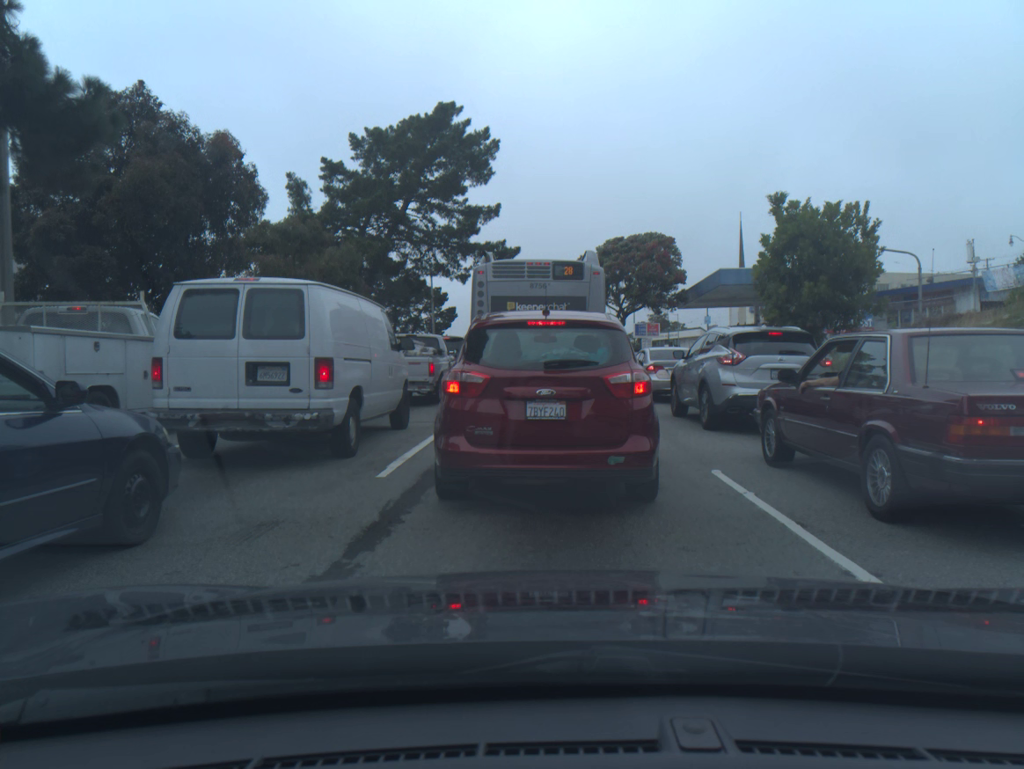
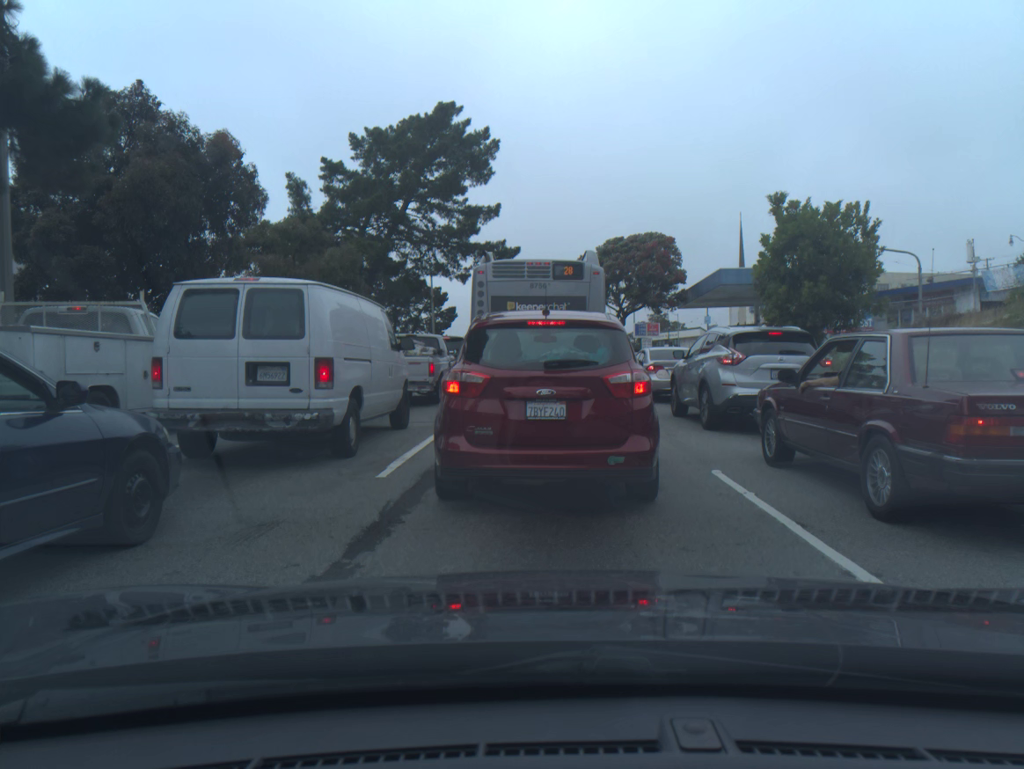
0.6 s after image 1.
(0.0, 0.0) m; 0°
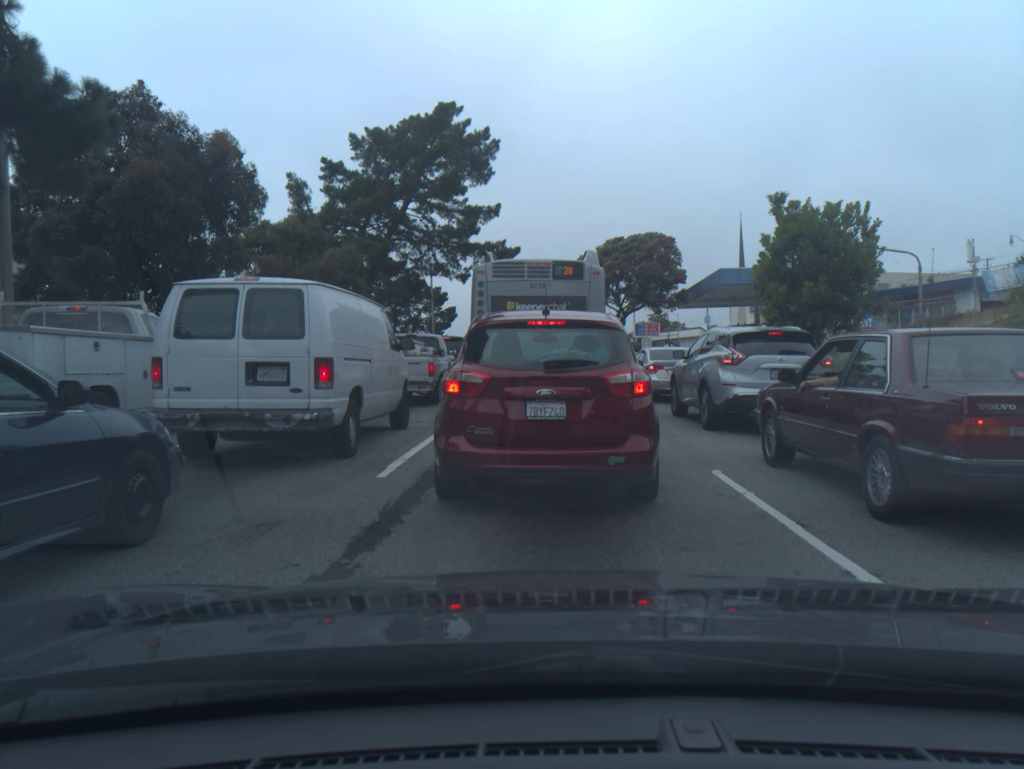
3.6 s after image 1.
(0.0, 0.0) m; 0°
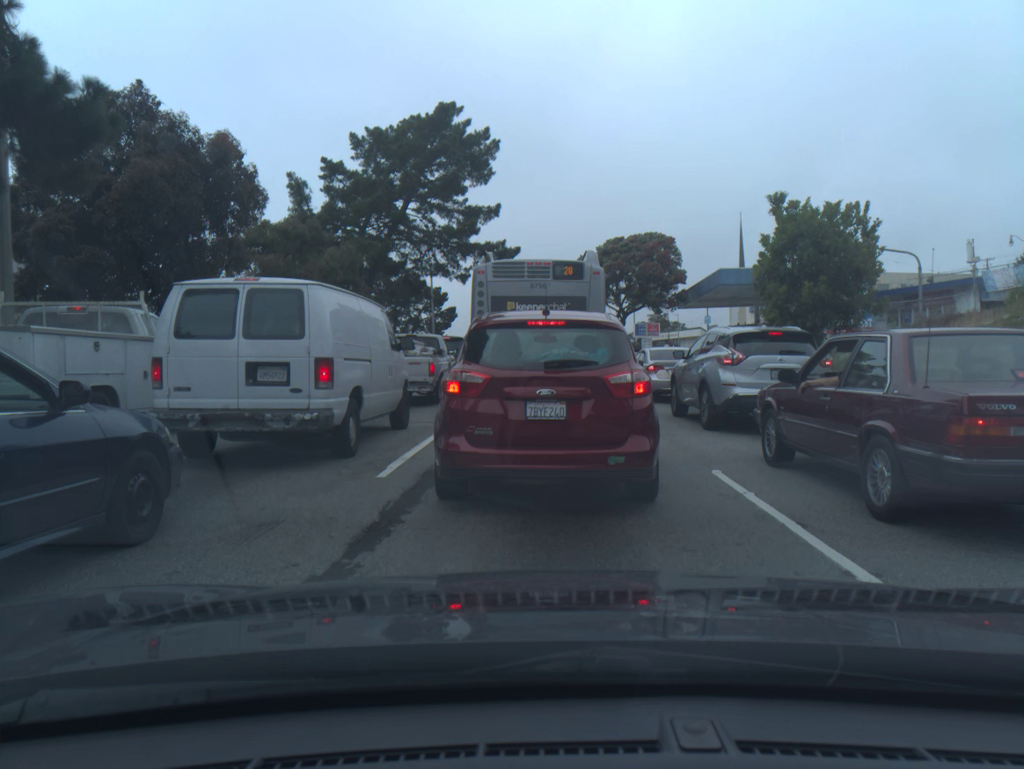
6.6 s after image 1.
(0.0, 0.0) m; 0°
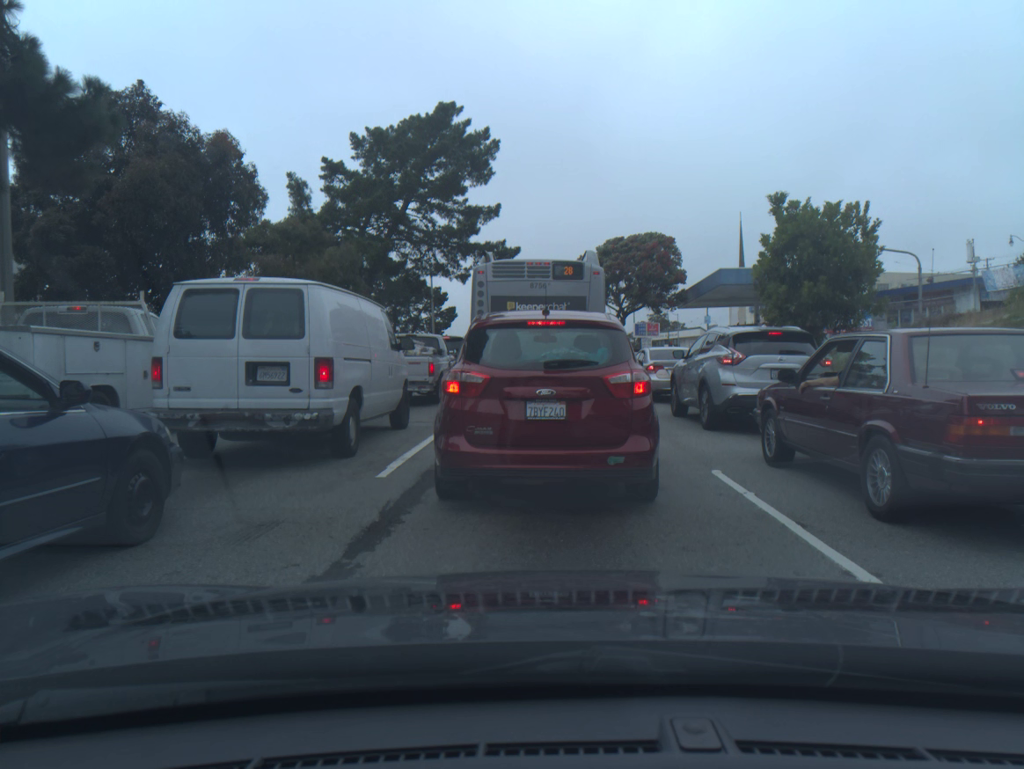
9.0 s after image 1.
(0.0, 0.0) m; 0°
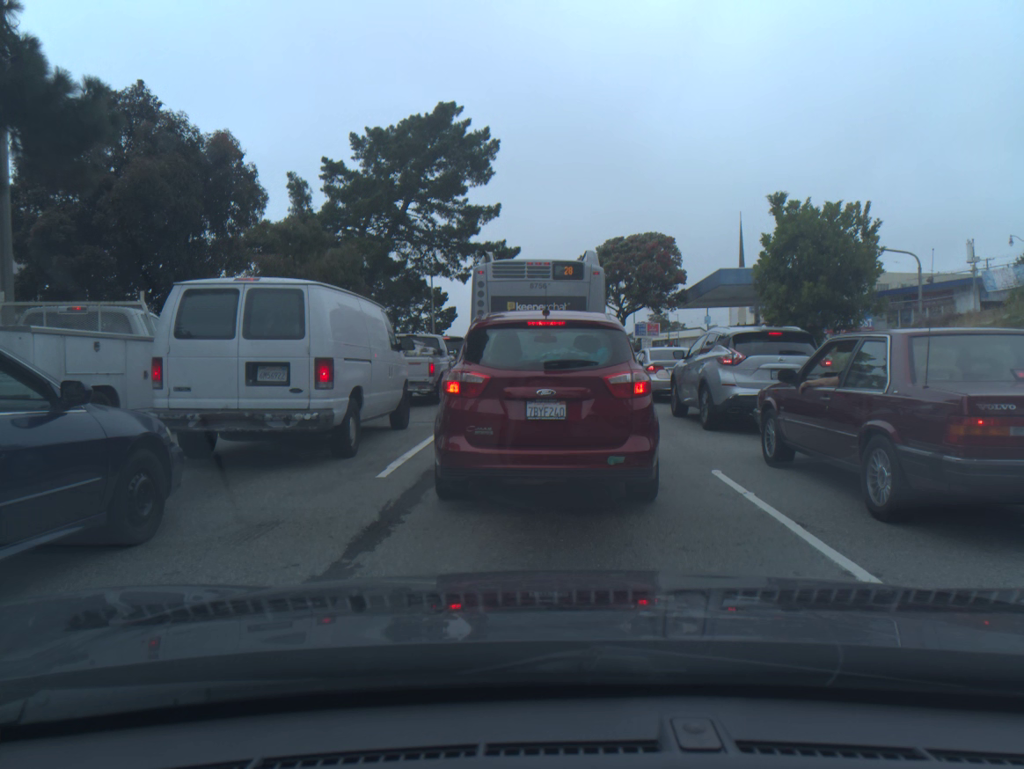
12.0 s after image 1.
(0.0, 0.0) m; 0°
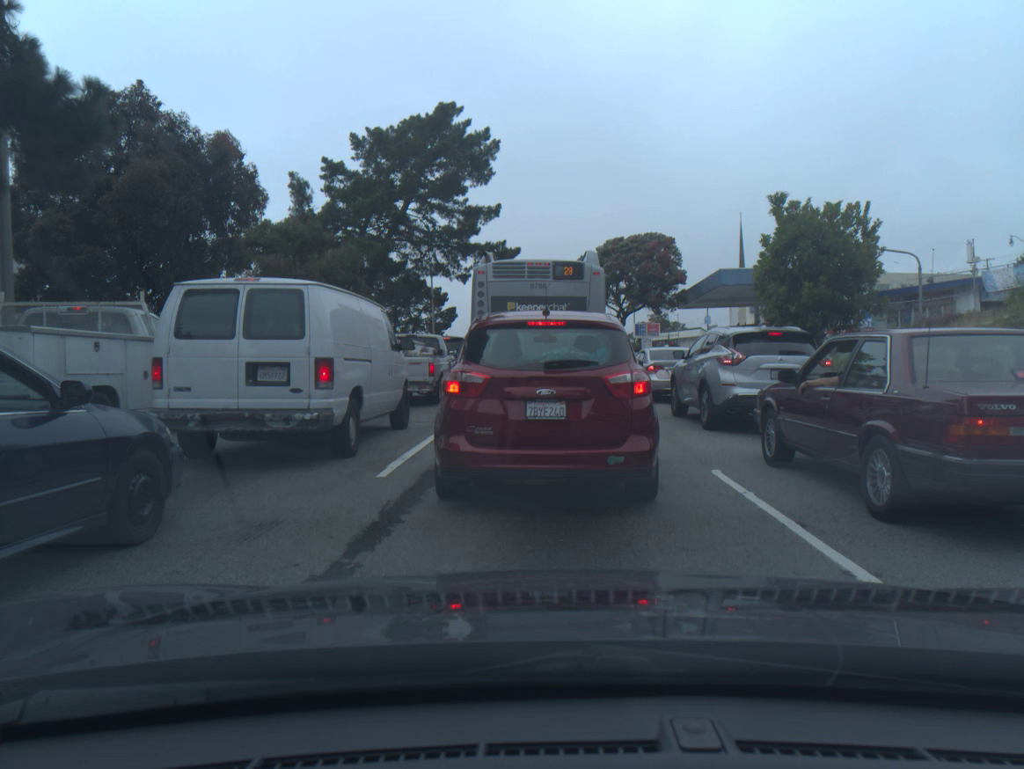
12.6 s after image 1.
(0.0, 0.0) m; 0°
